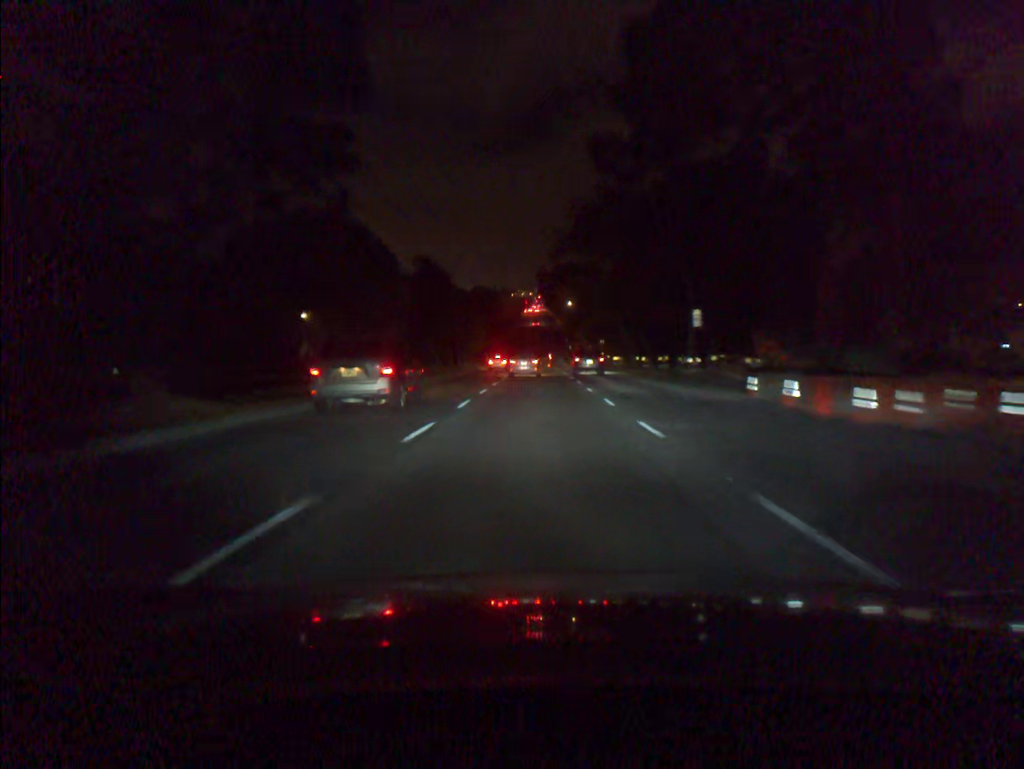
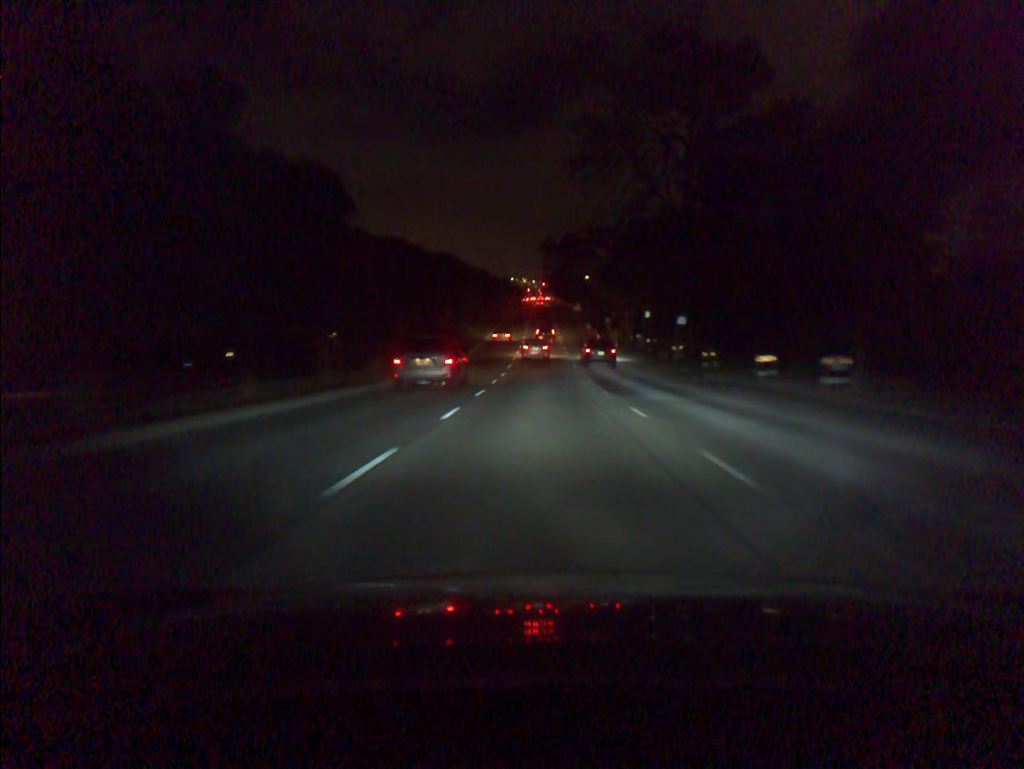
(-0.3, +55.3) m; 0°
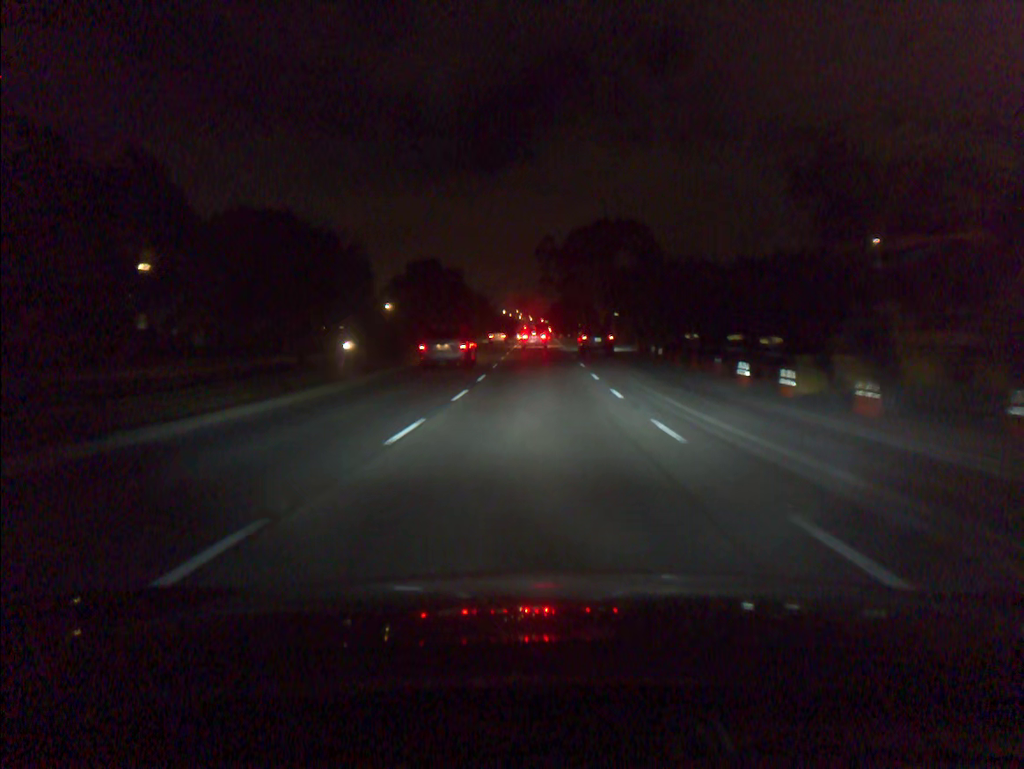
(+0.2, +55.0) m; 0°
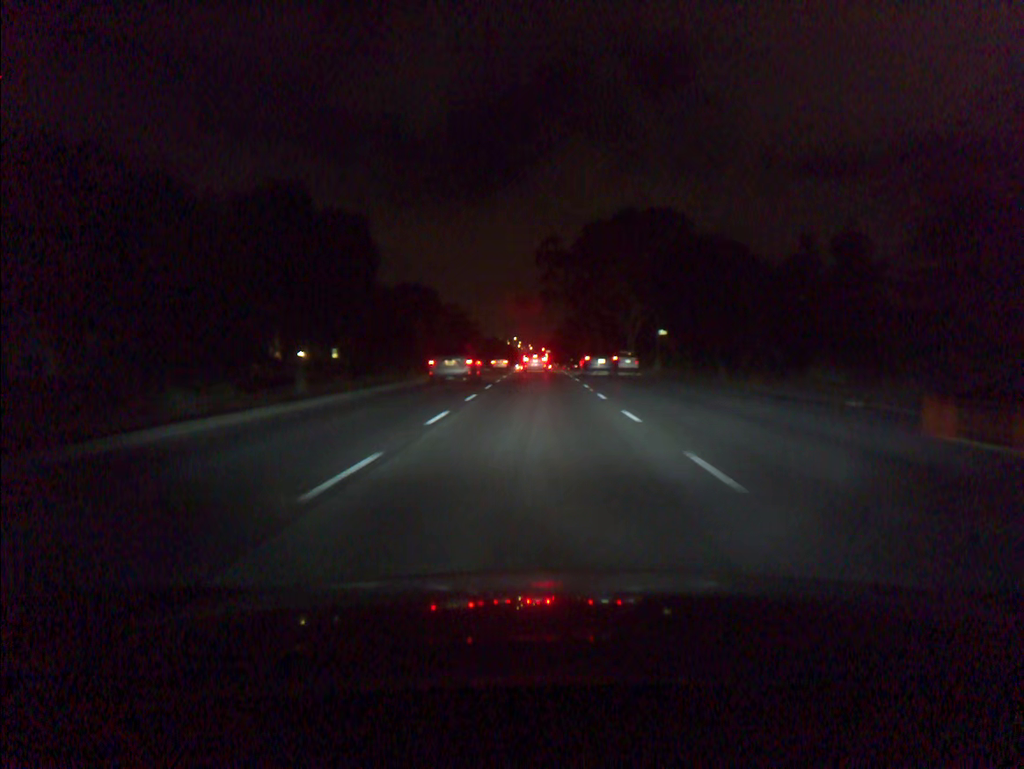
(0.0, +32.0) m; 0°
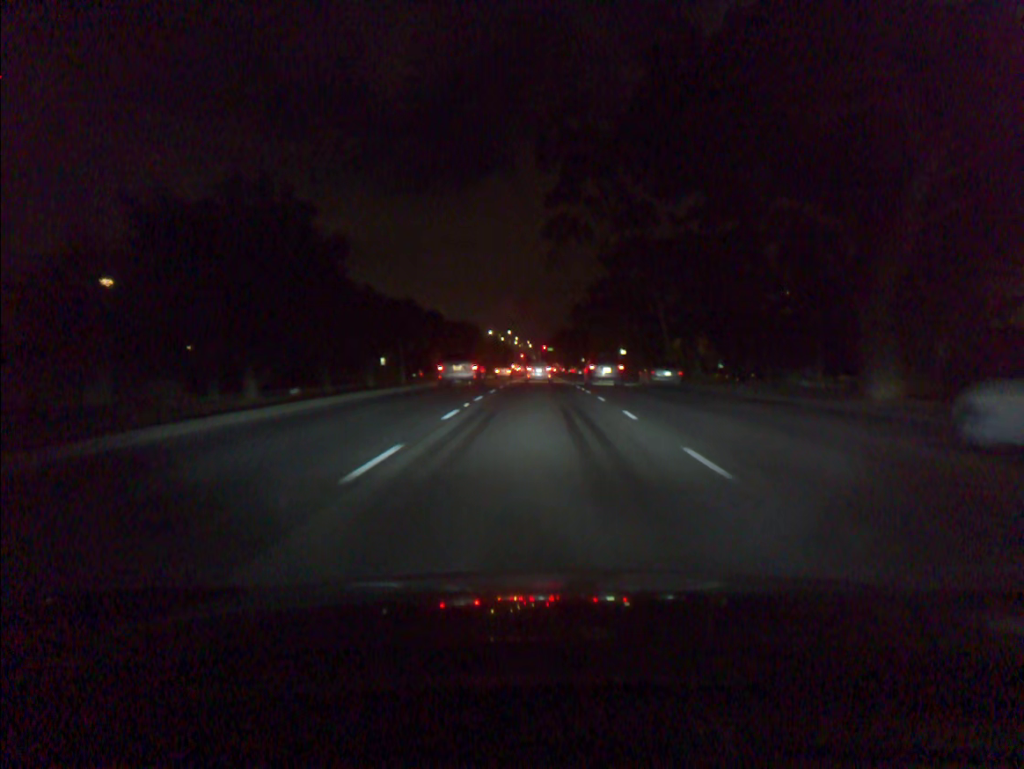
(-0.1, +49.5) m; 0°
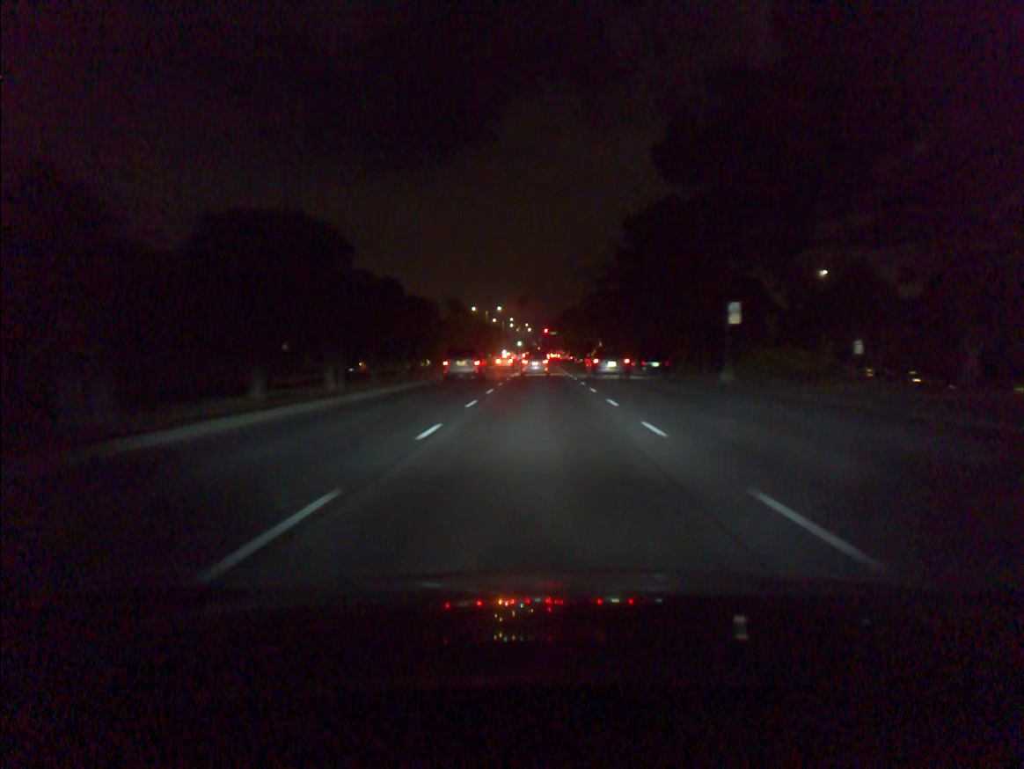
(0.0, +46.2) m; 0°
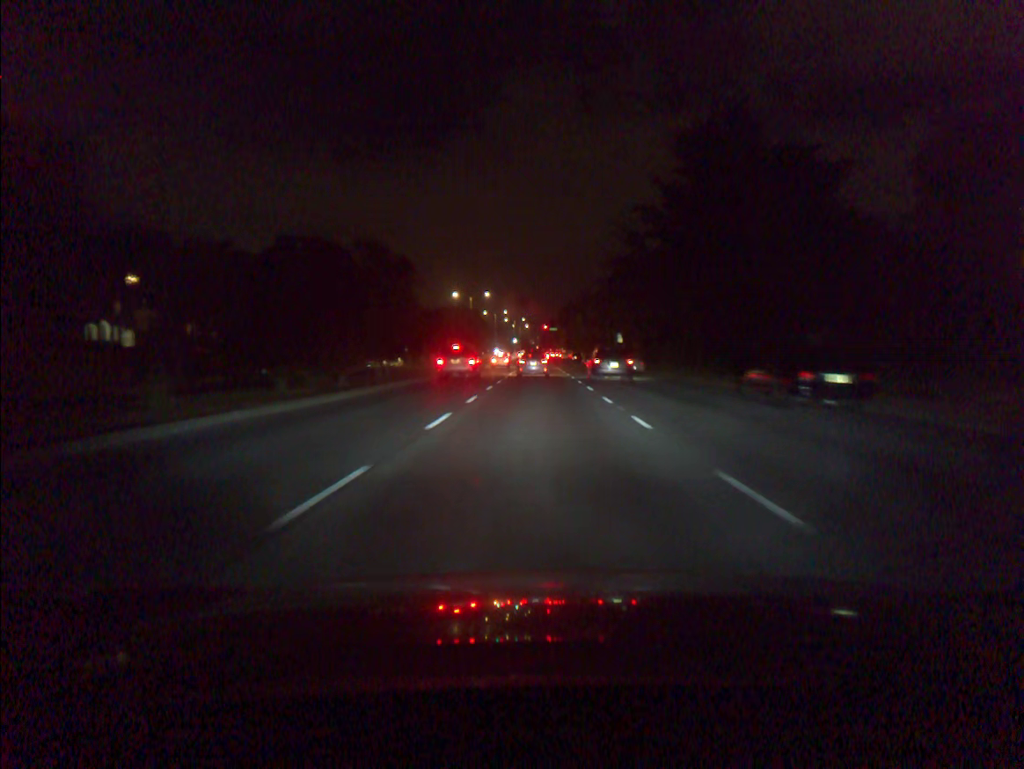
(0.0, +28.0) m; 0°
